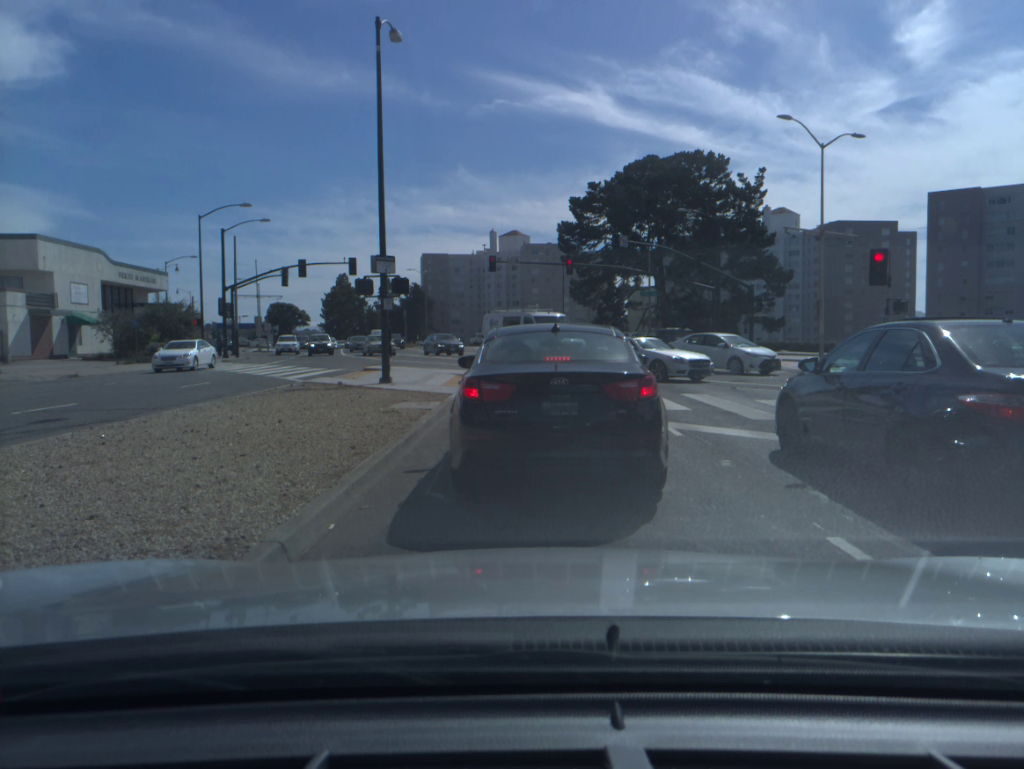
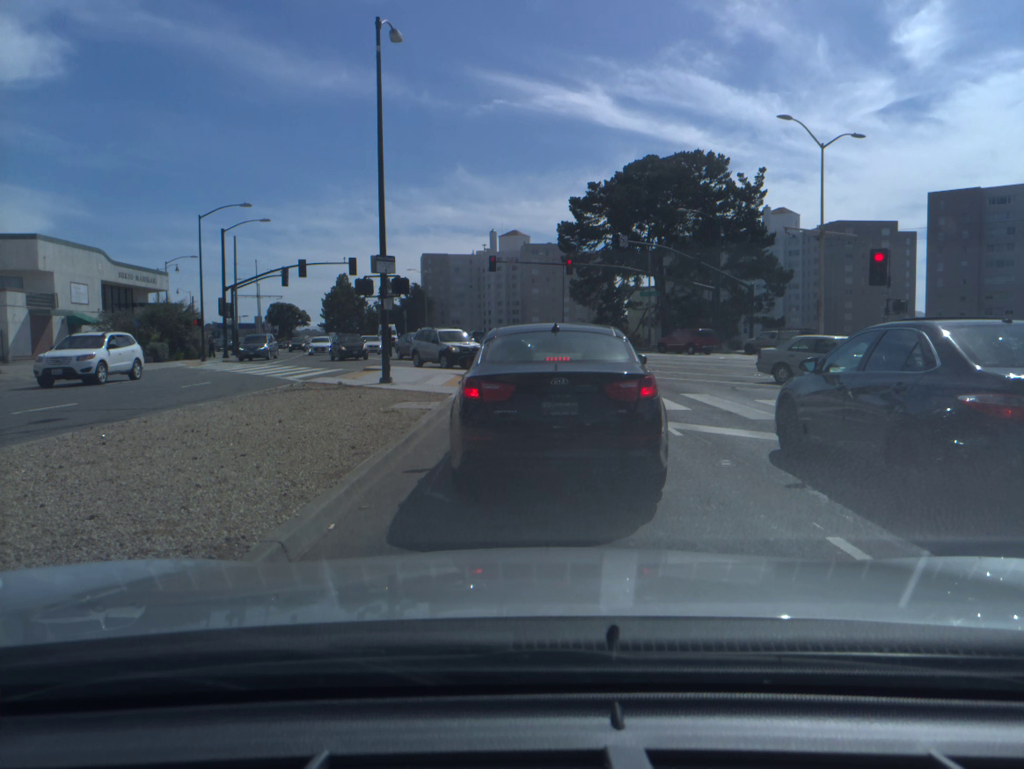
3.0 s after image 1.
(0.0, 0.0) m; 0°
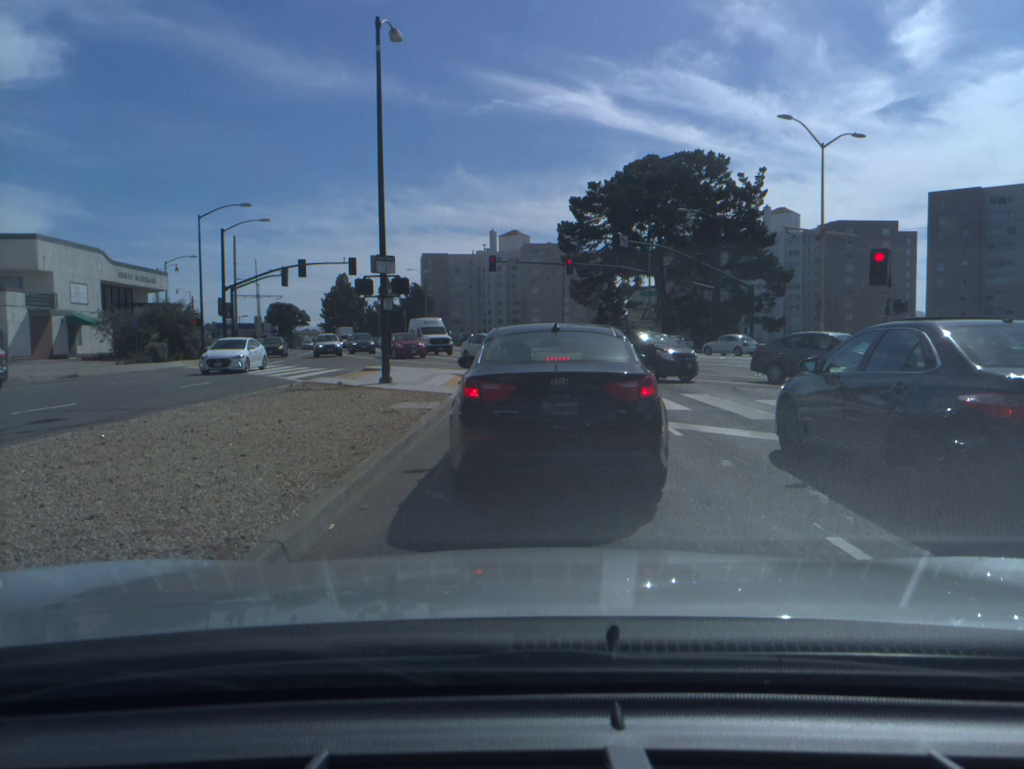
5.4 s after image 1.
(0.0, 0.0) m; 0°
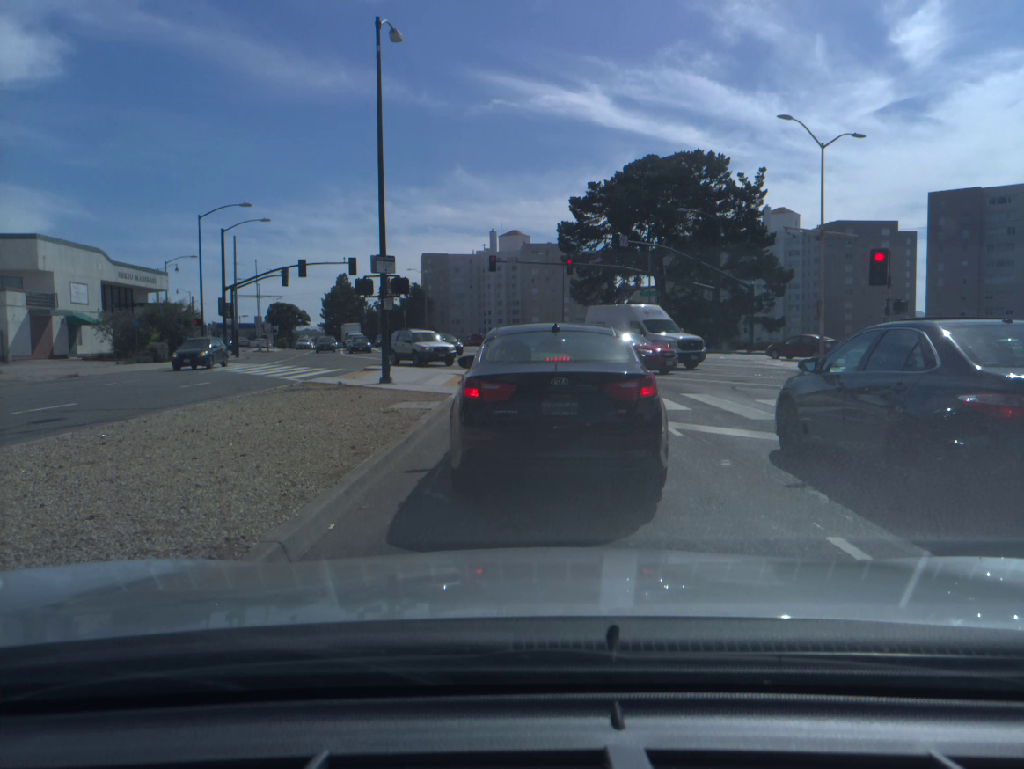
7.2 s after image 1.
(0.0, 0.0) m; 0°
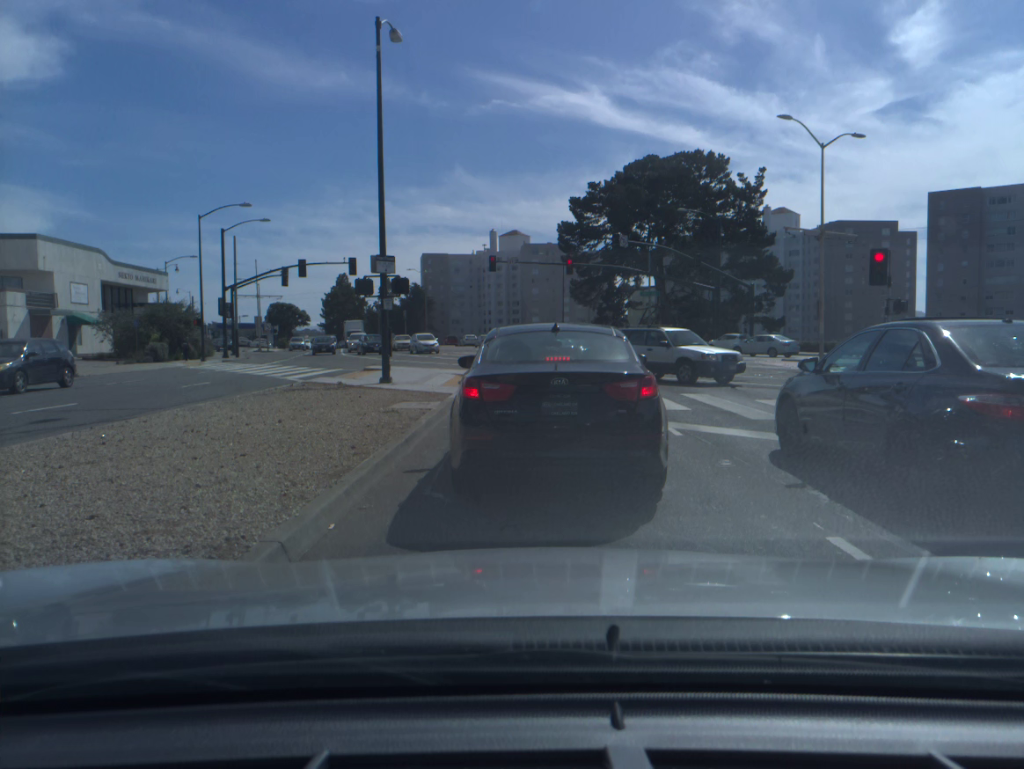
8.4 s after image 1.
(0.0, 0.0) m; 0°
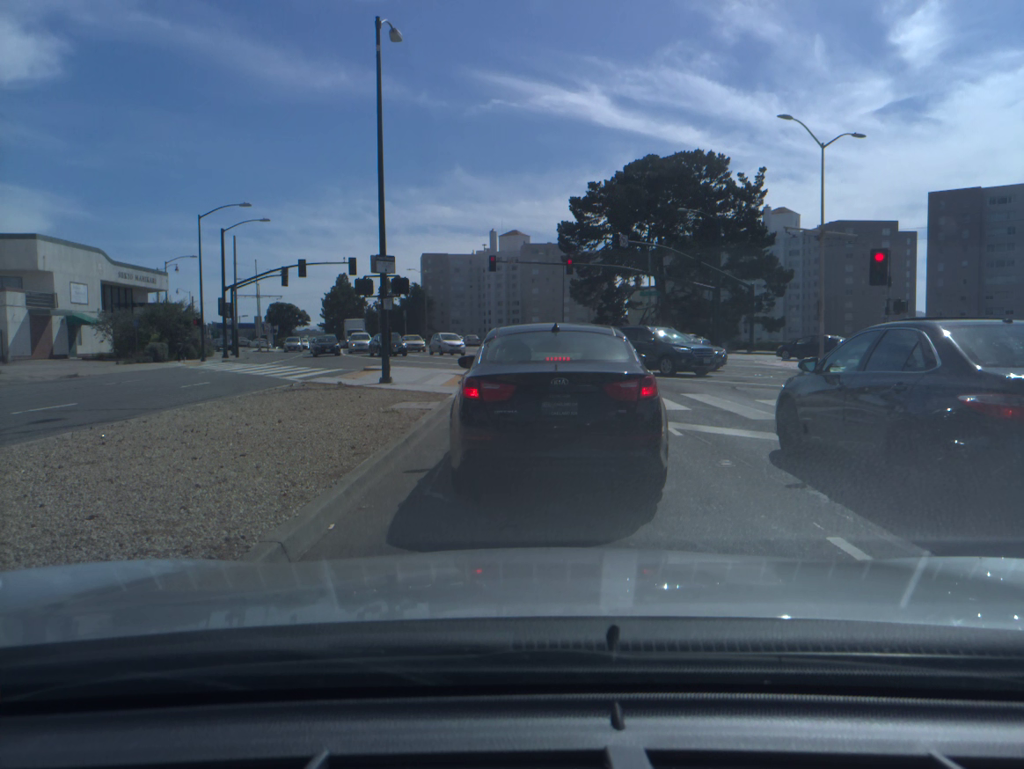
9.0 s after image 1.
(0.0, 0.0) m; 0°
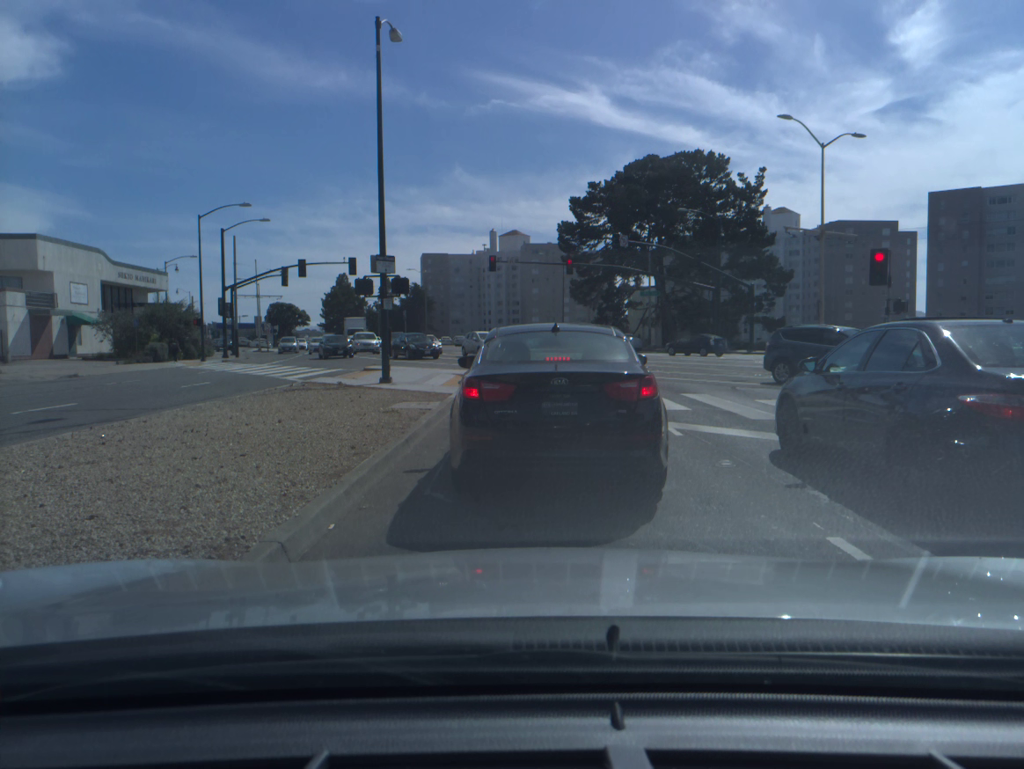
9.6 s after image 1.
(0.0, 0.0) m; 0°
